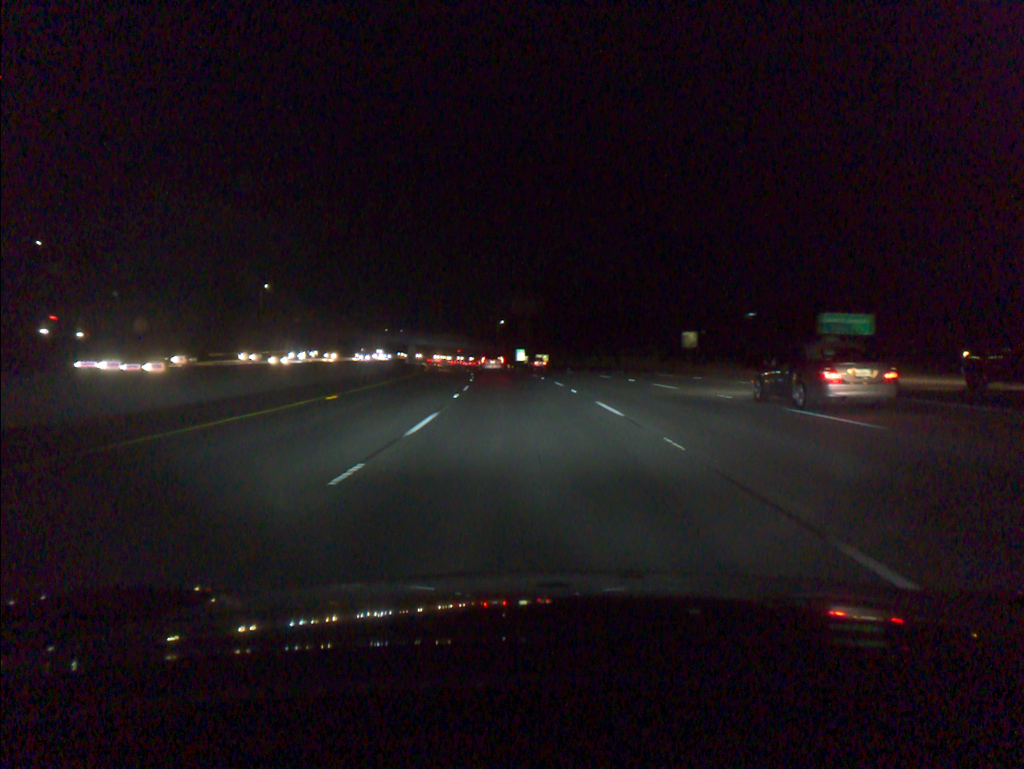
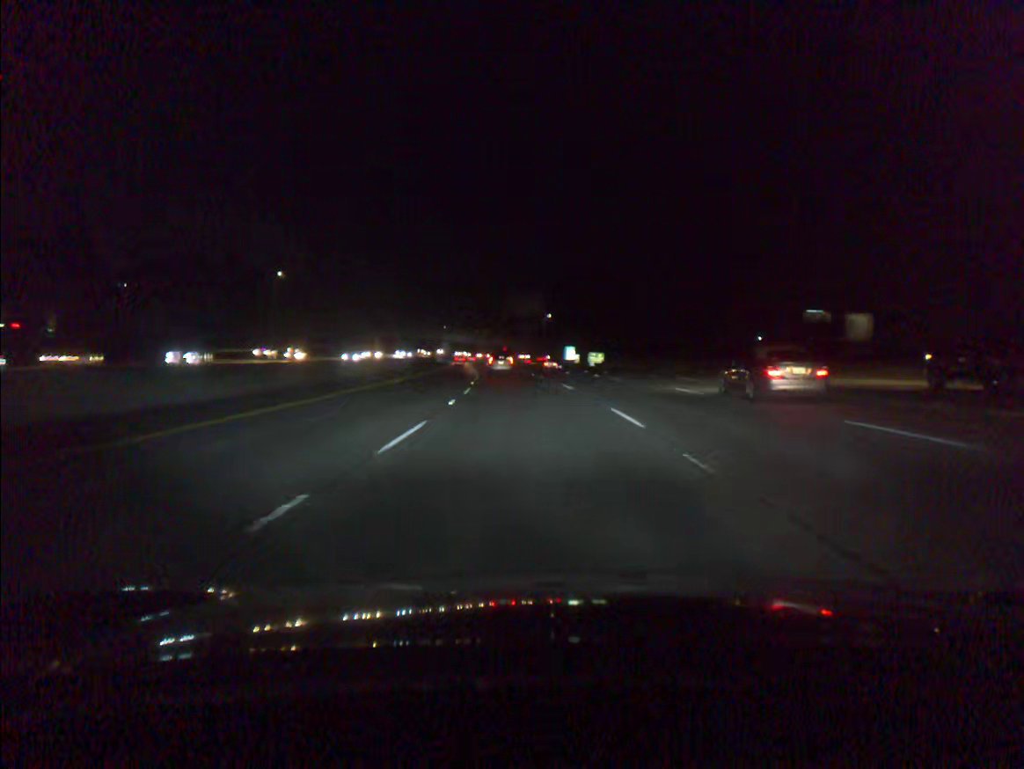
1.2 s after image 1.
(-1.0, +31.7) m; -4°
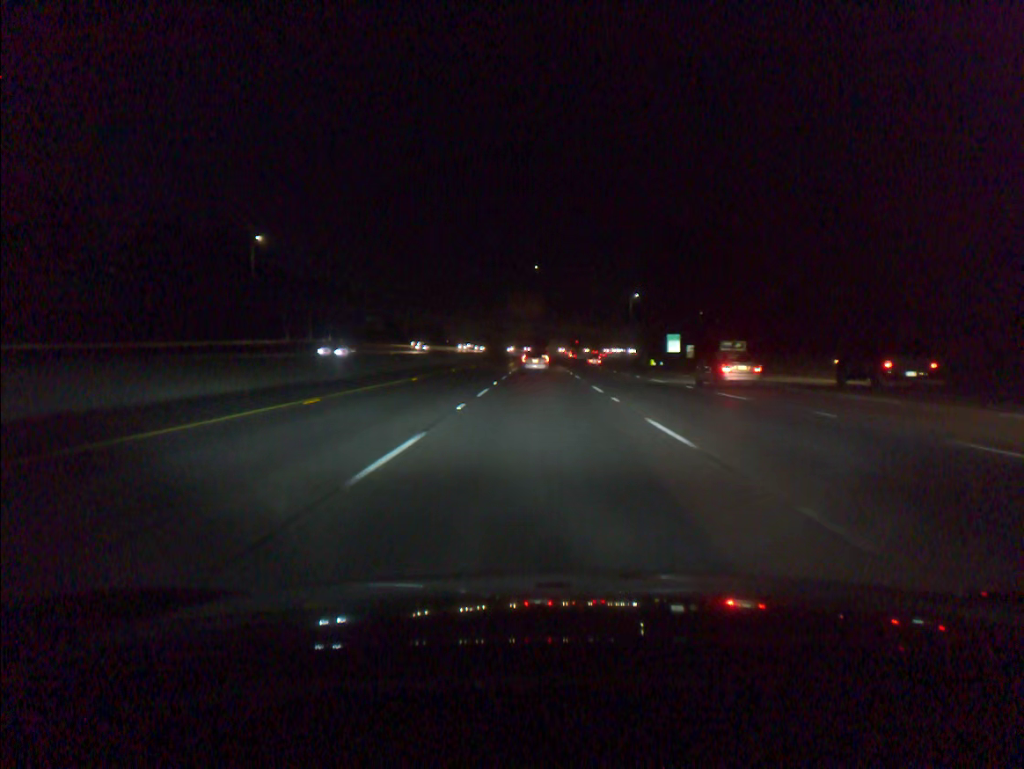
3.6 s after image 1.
(-3.2, +61.0) m; -5°
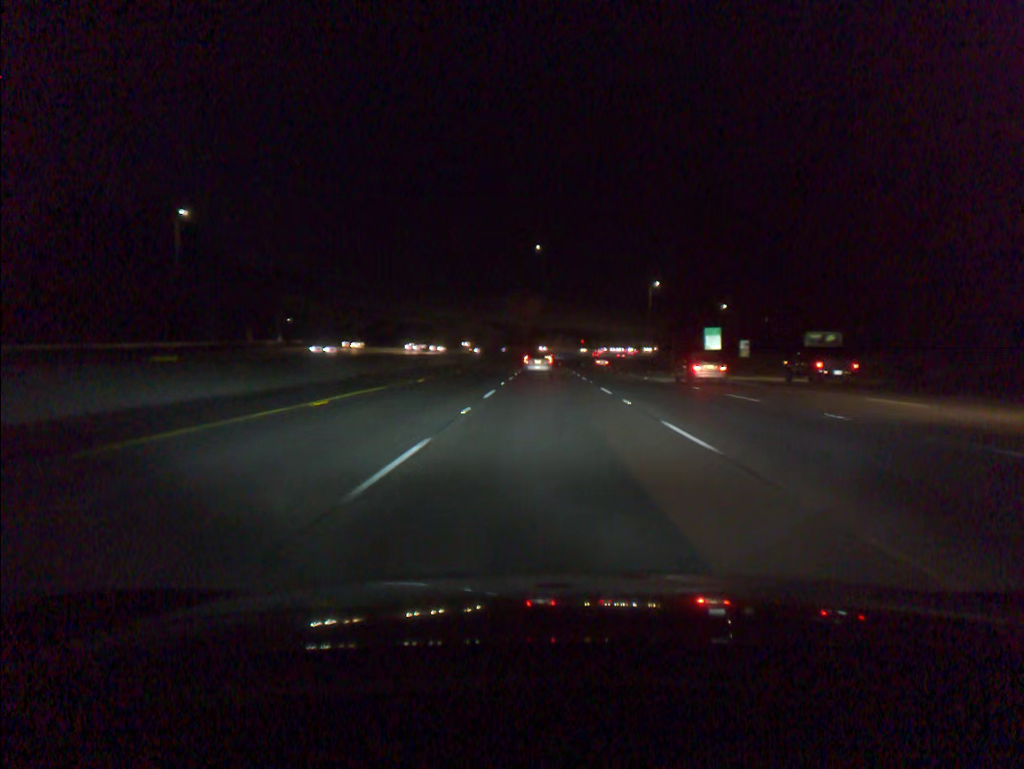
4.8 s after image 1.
(-0.1, +29.5) m; 0°
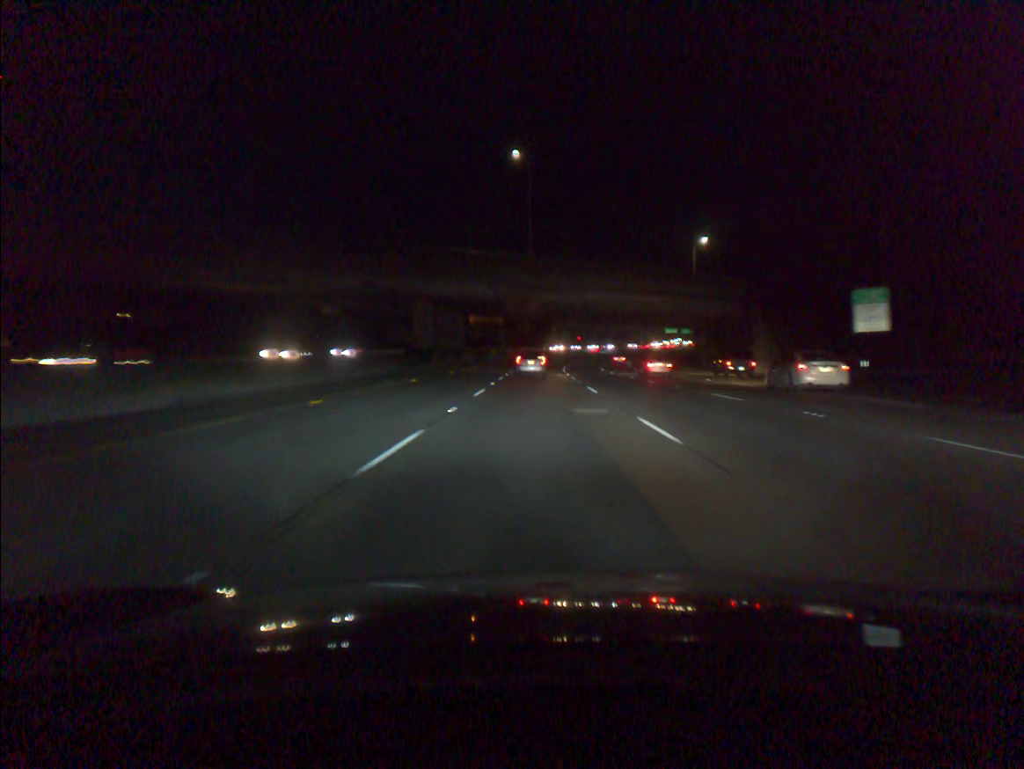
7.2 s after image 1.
(+0.4, +57.5) m; +1°
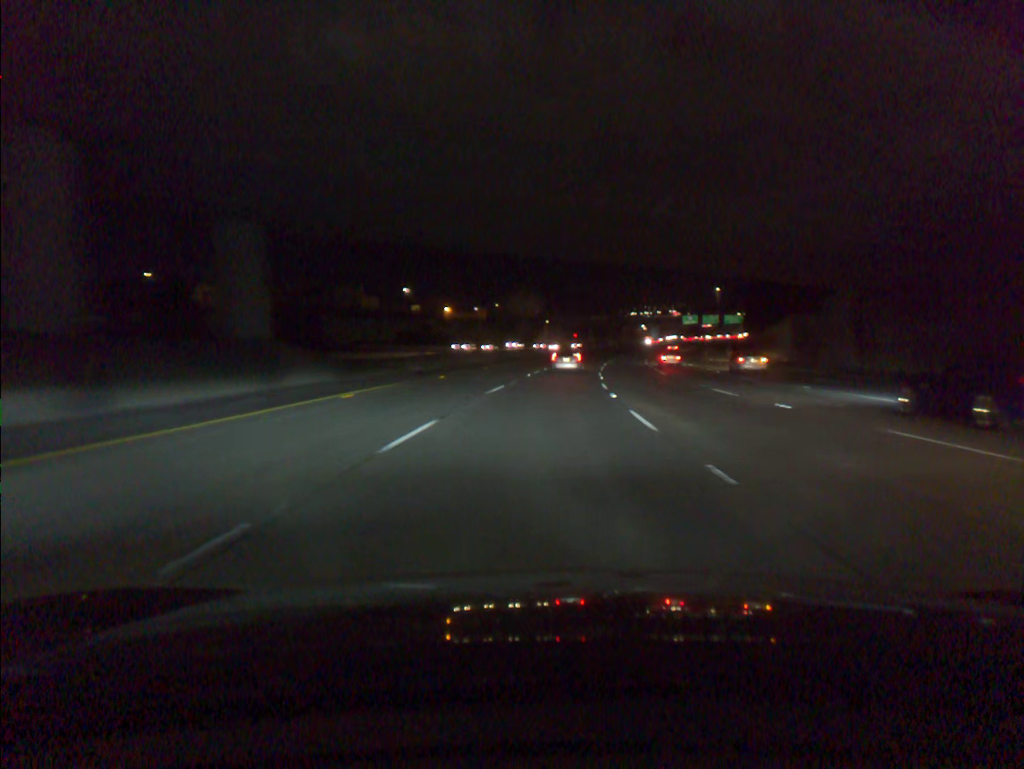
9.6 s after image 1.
(0.0, +56.6) m; +1°
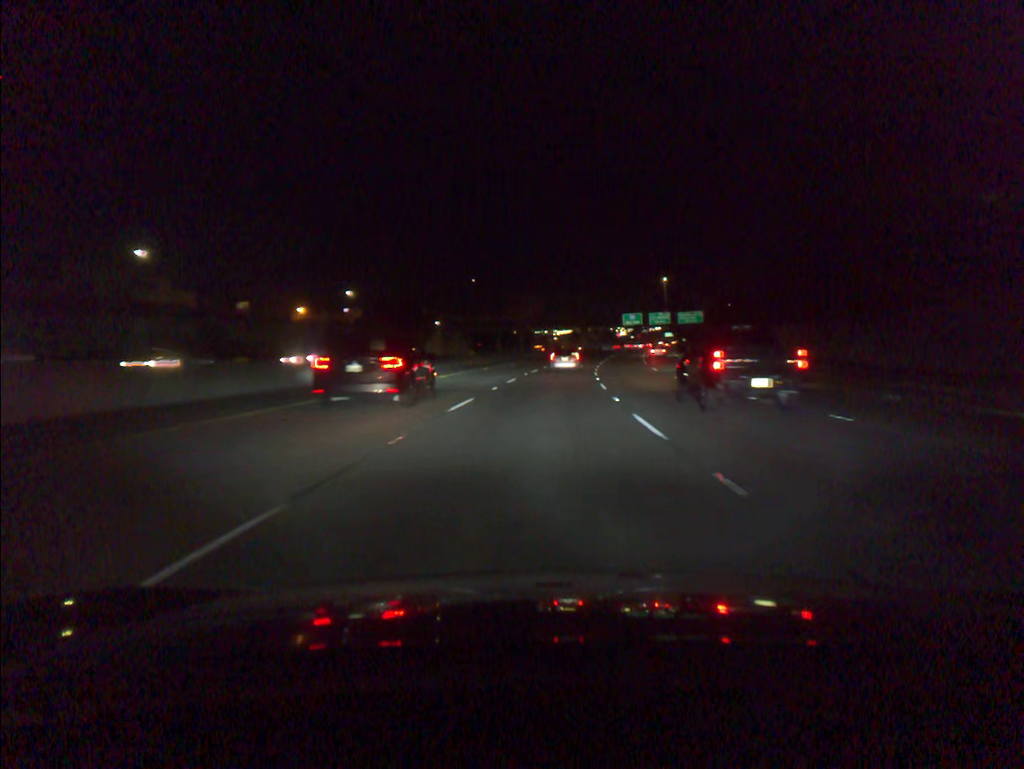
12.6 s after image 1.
(+4.0, +70.1) m; +7°
